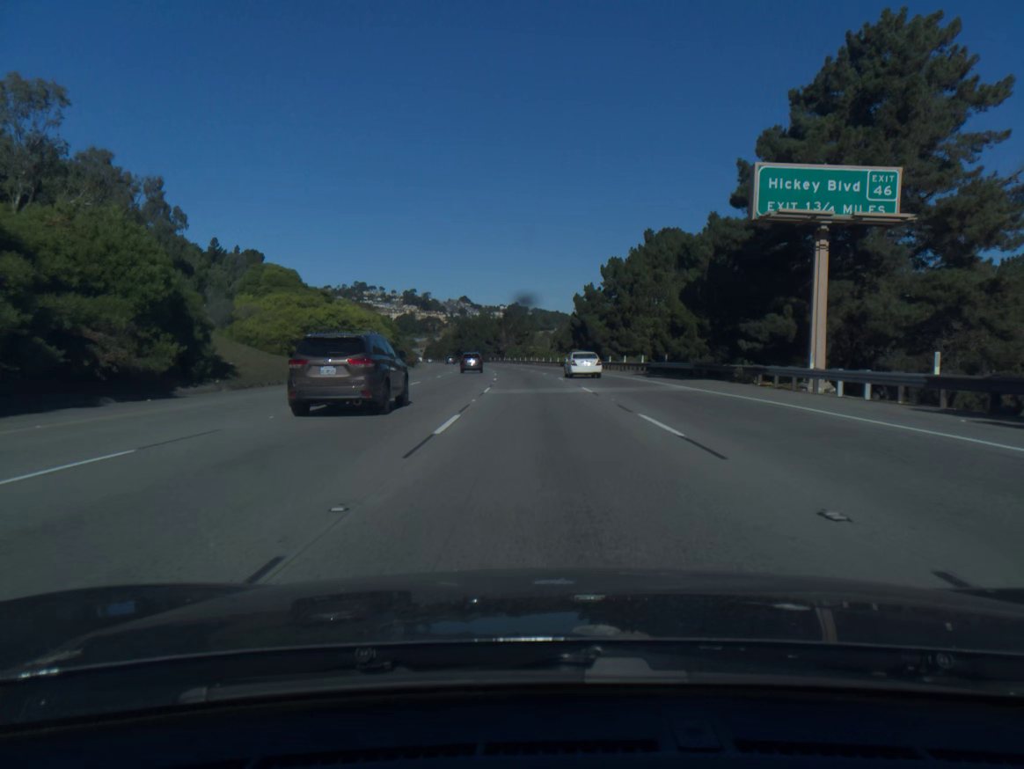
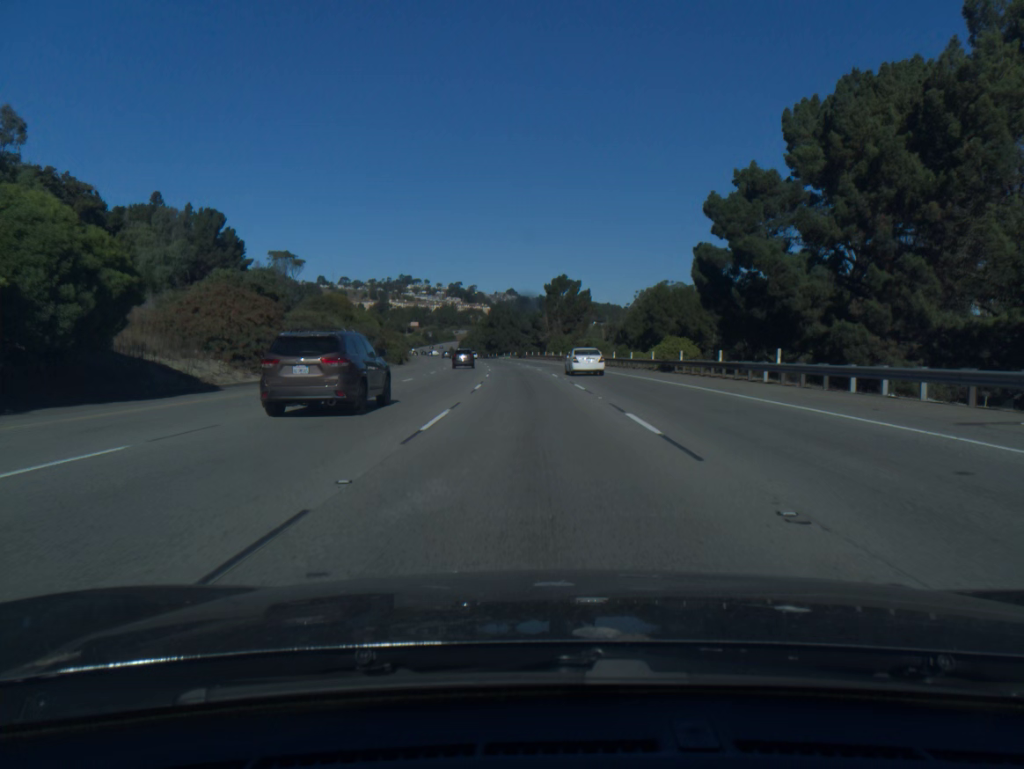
(-1.5, +58.1) m; -3°
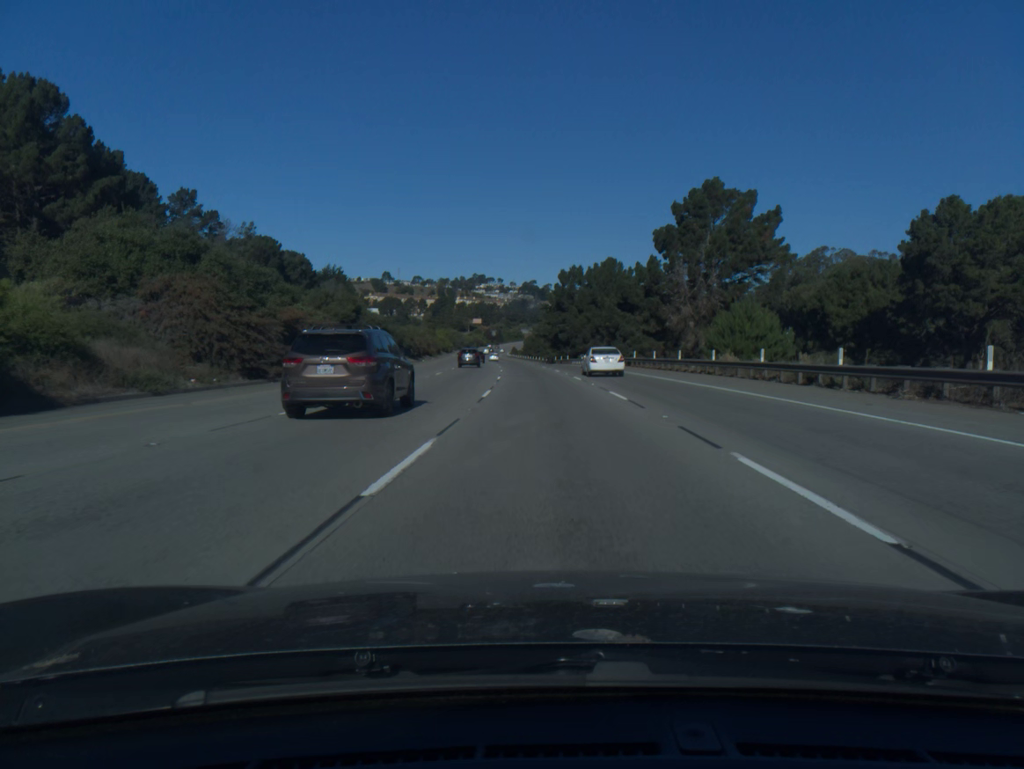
(-4.0, +79.1) m; -6°
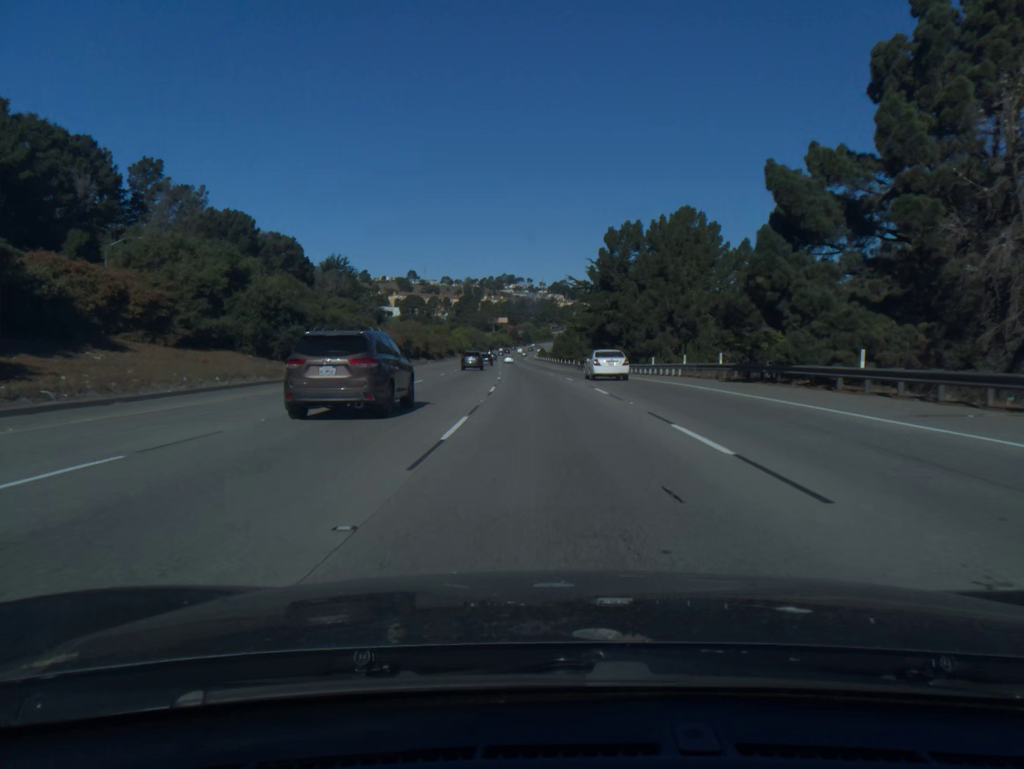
(-0.7, +39.5) m; -2°
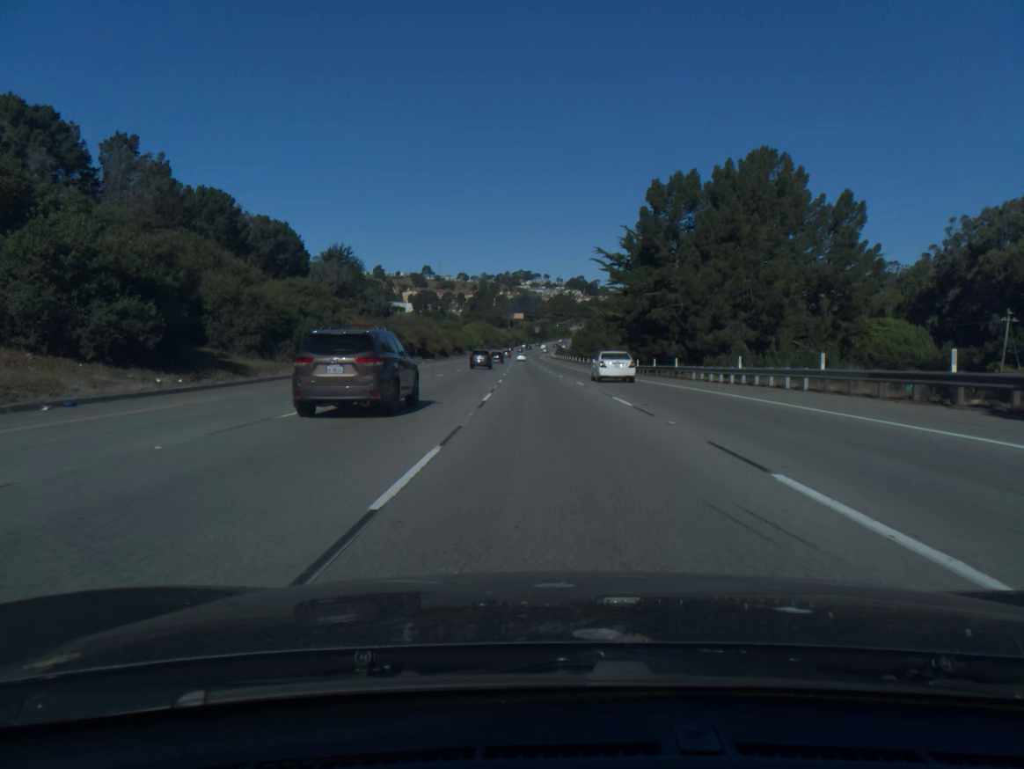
(-0.2, +19.7) m; -1°
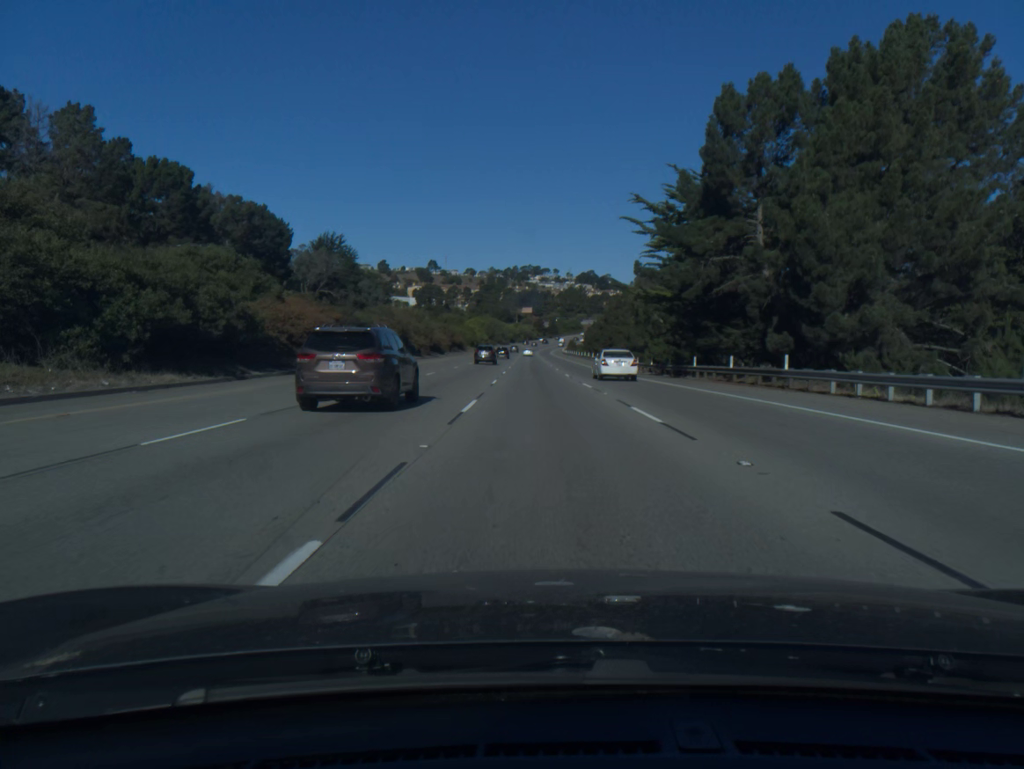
(-0.1, +19.6) m; -1°
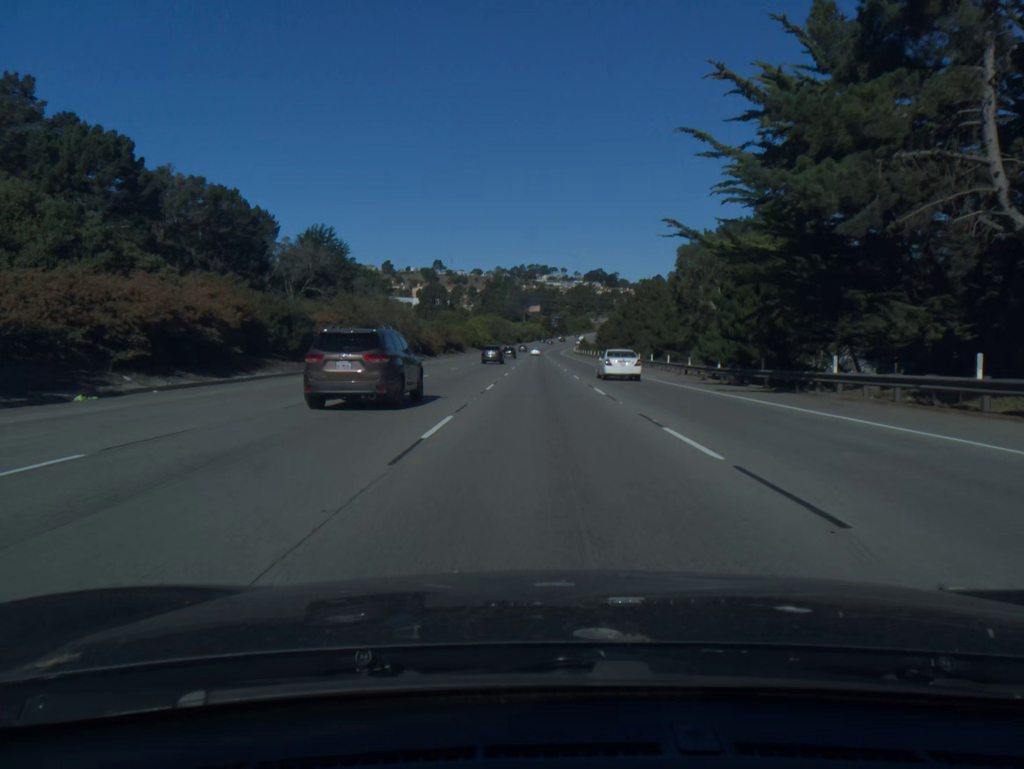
(-0.1, +19.5) m; -1°
